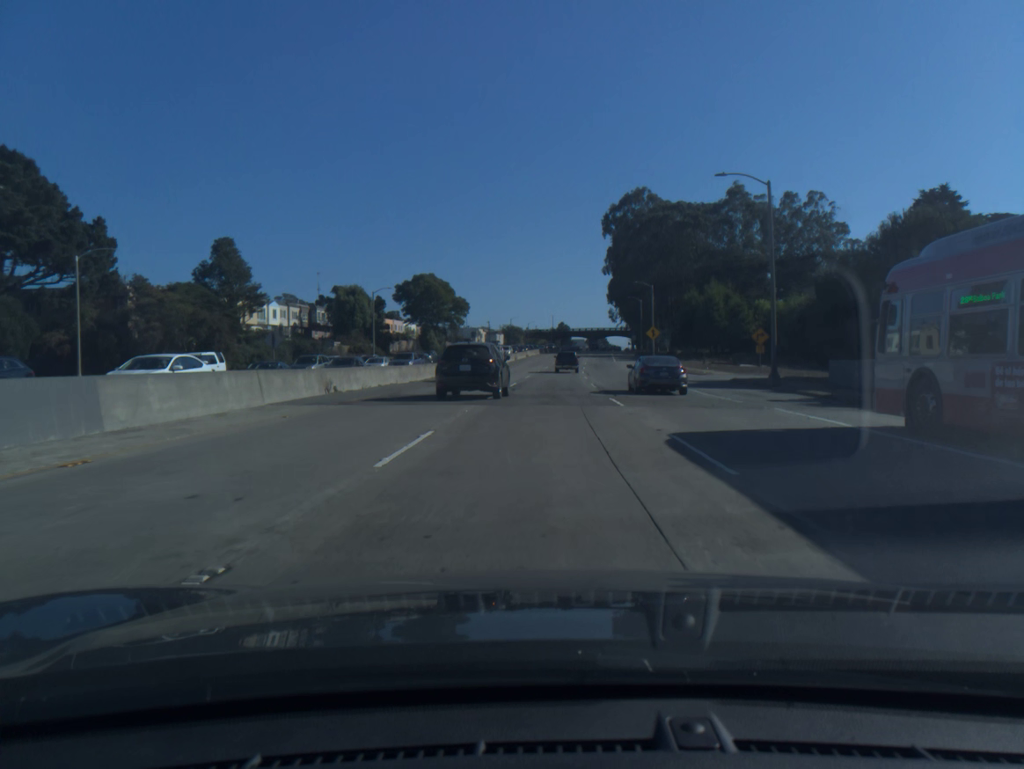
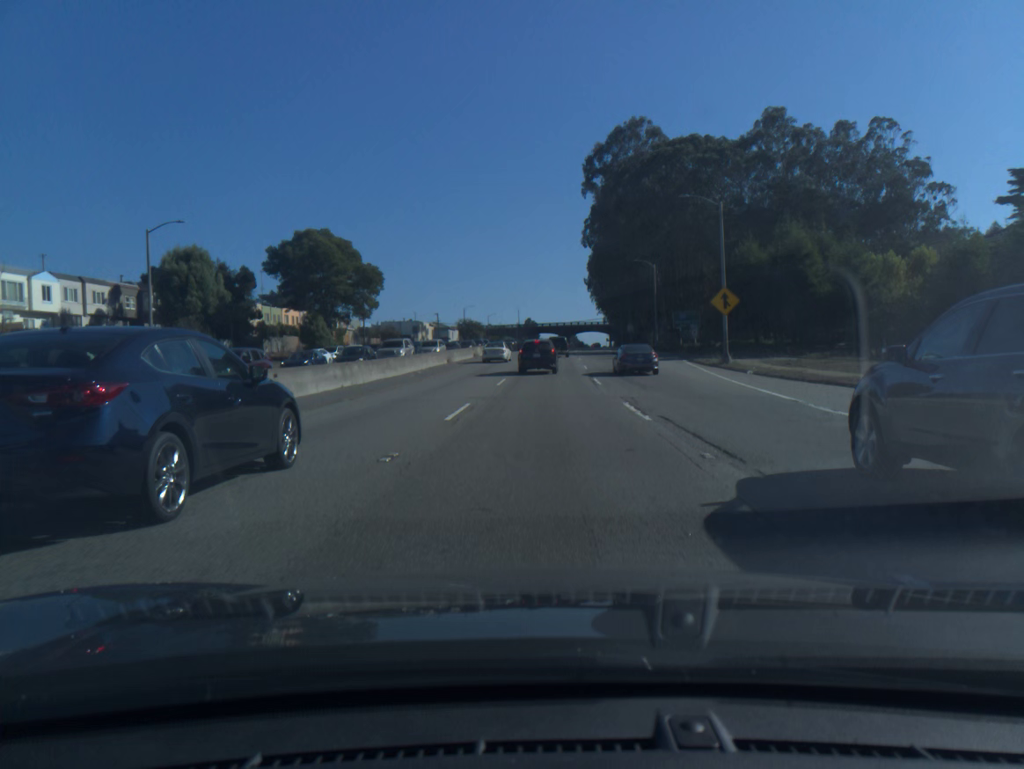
(+0.8, +47.9) m; +2°
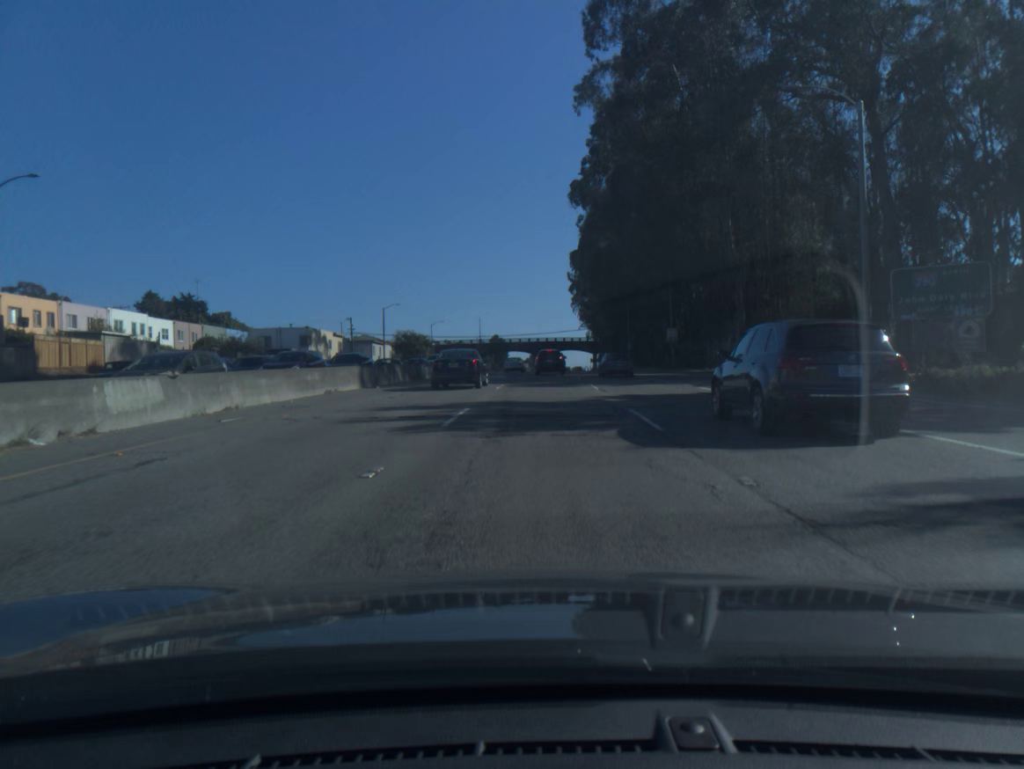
(+1.0, +59.9) m; +2°
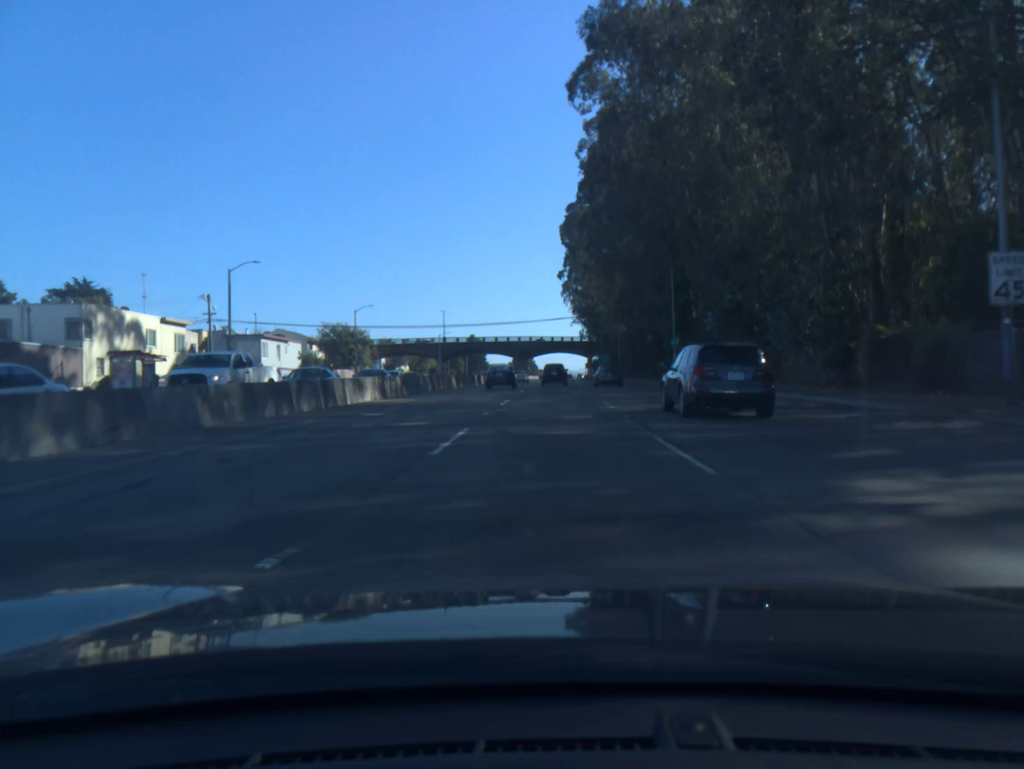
(+0.4, +47.5) m; +1°
